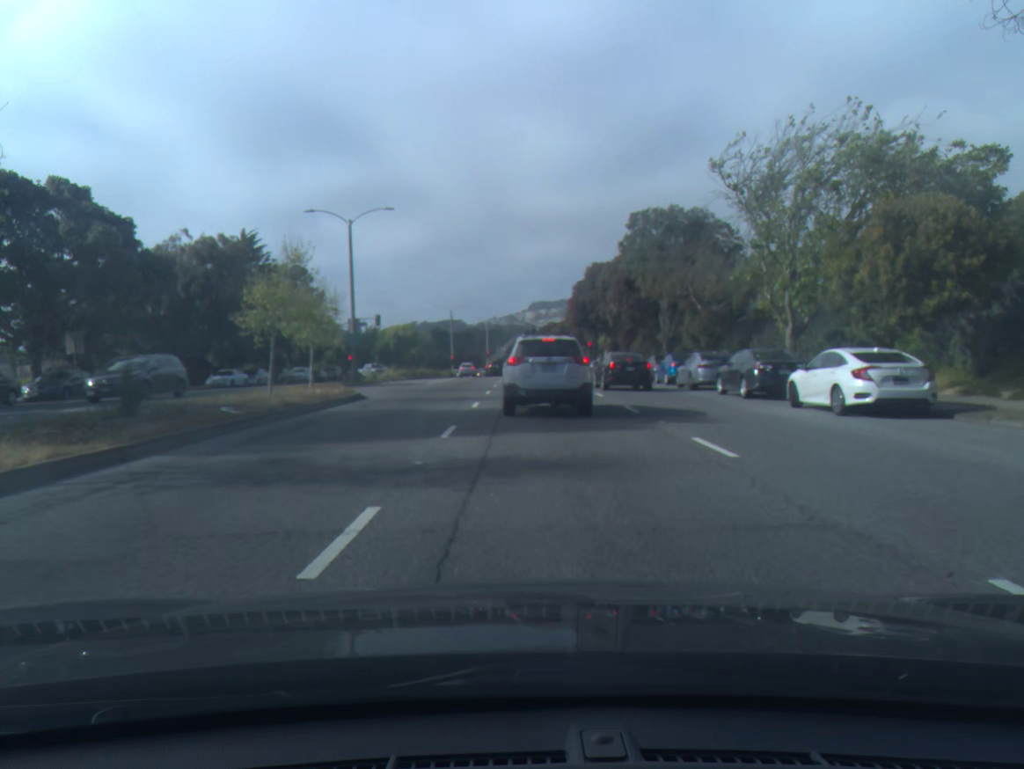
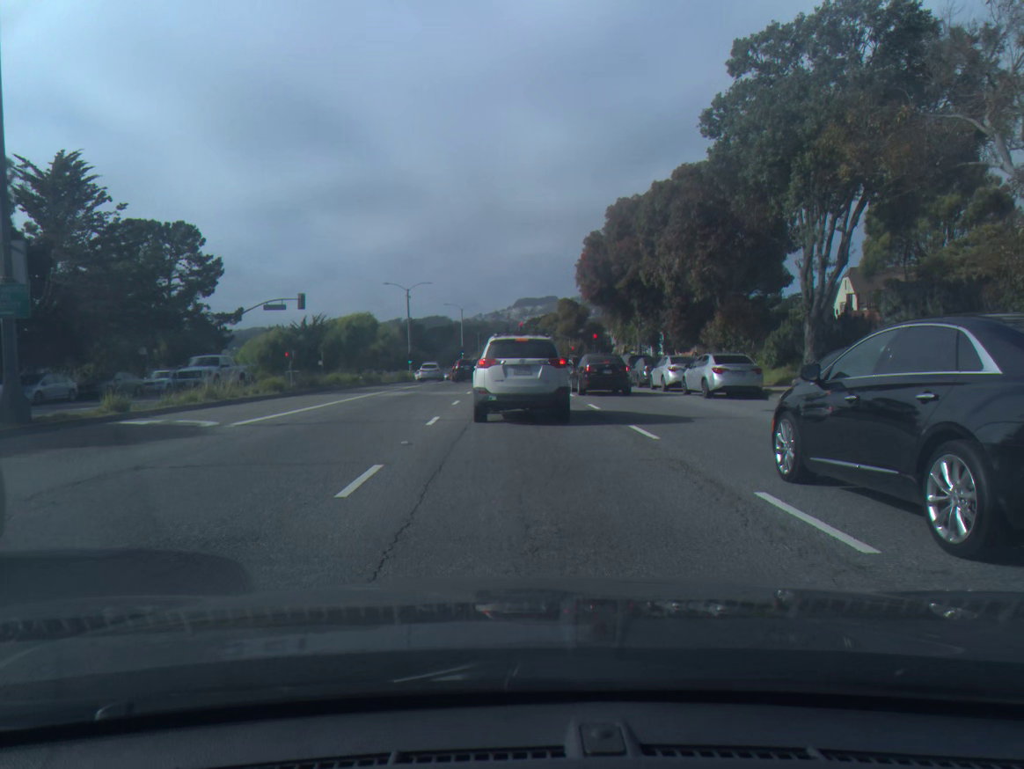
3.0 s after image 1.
(+0.4, +27.2) m; +1°
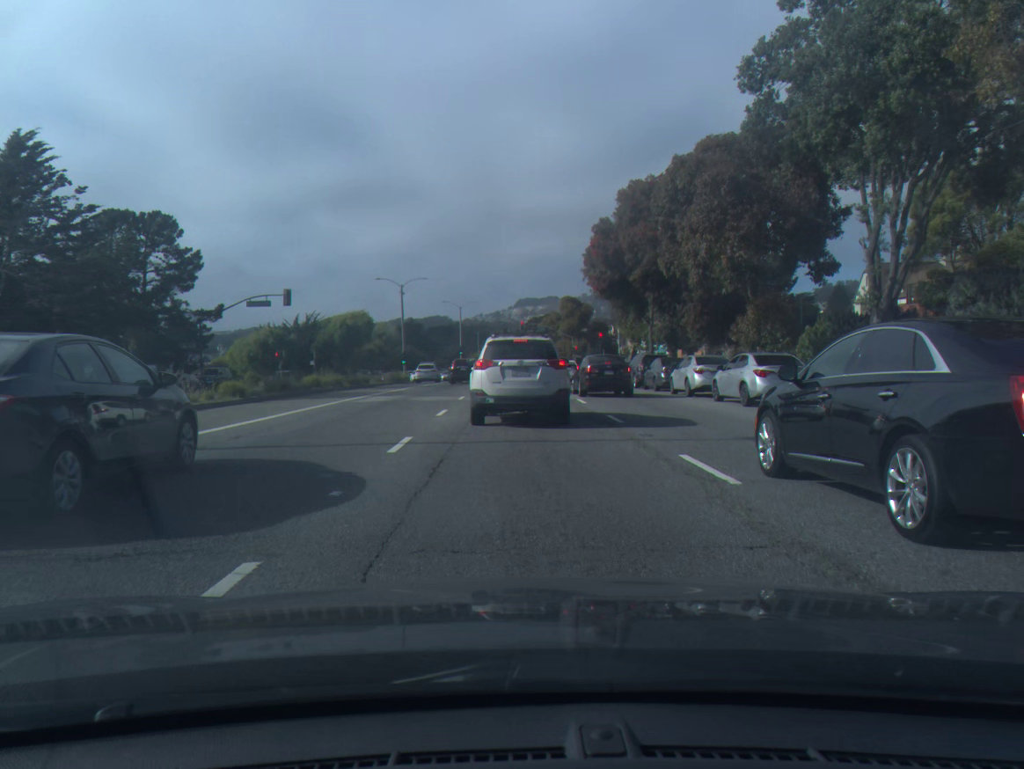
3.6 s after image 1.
(0.0, +4.2) m; 0°
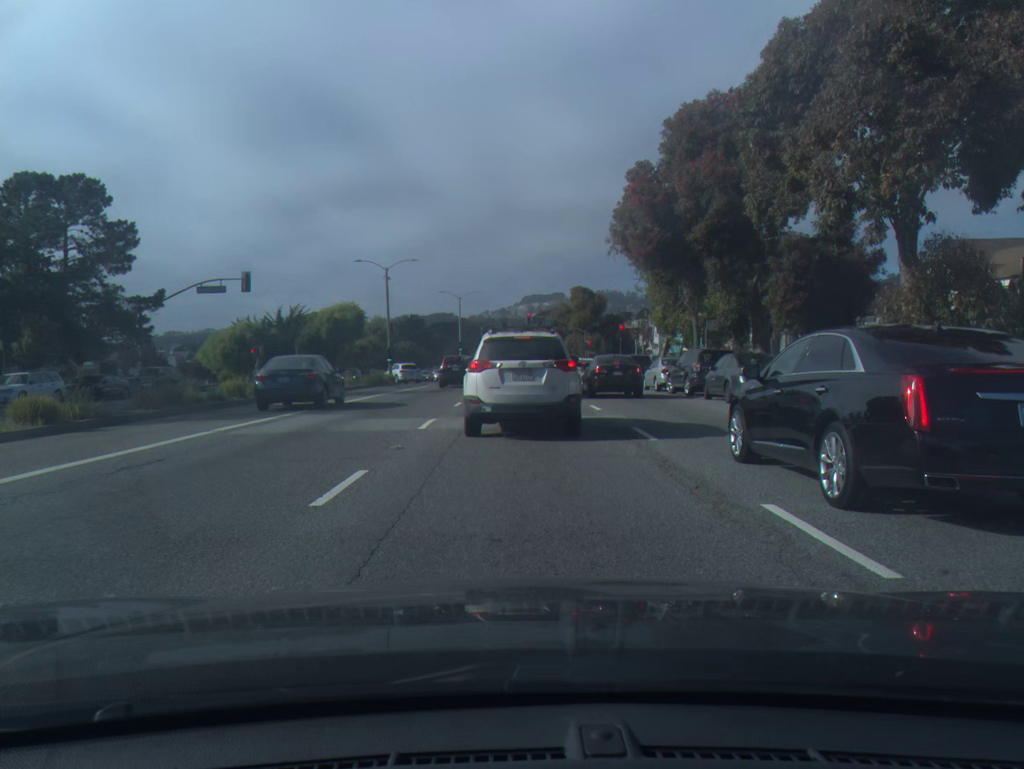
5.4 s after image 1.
(0.0, +10.8) m; 0°
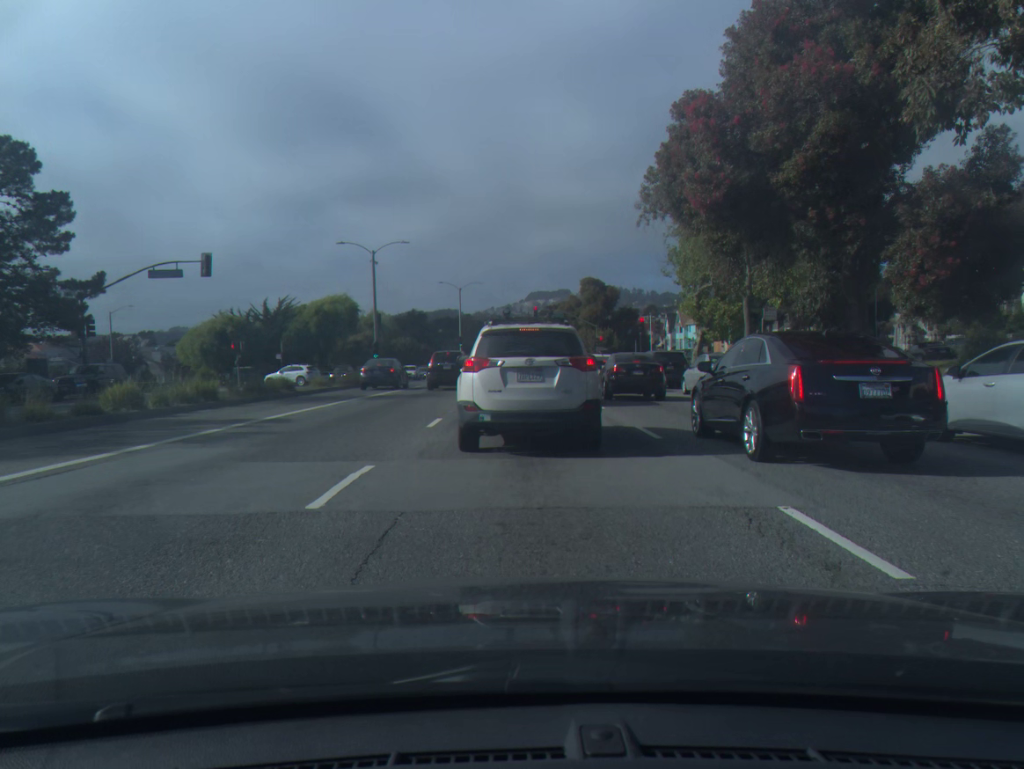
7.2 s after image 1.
(0.0, +7.5) m; 0°
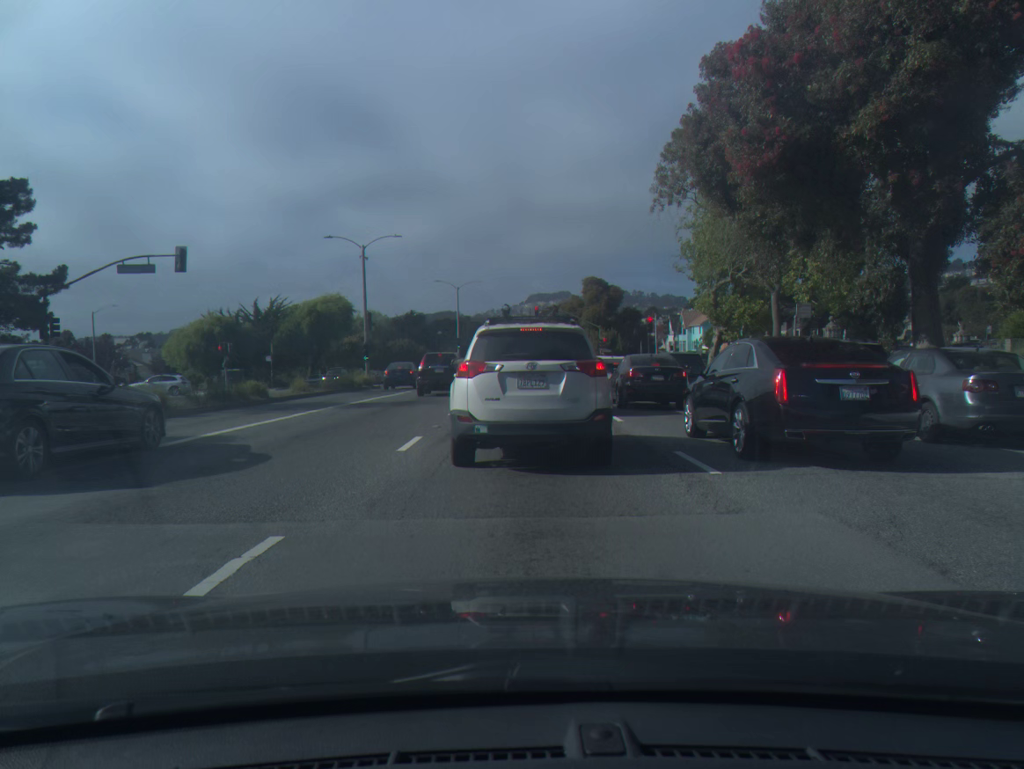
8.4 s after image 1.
(0.0, +3.4) m; 0°
